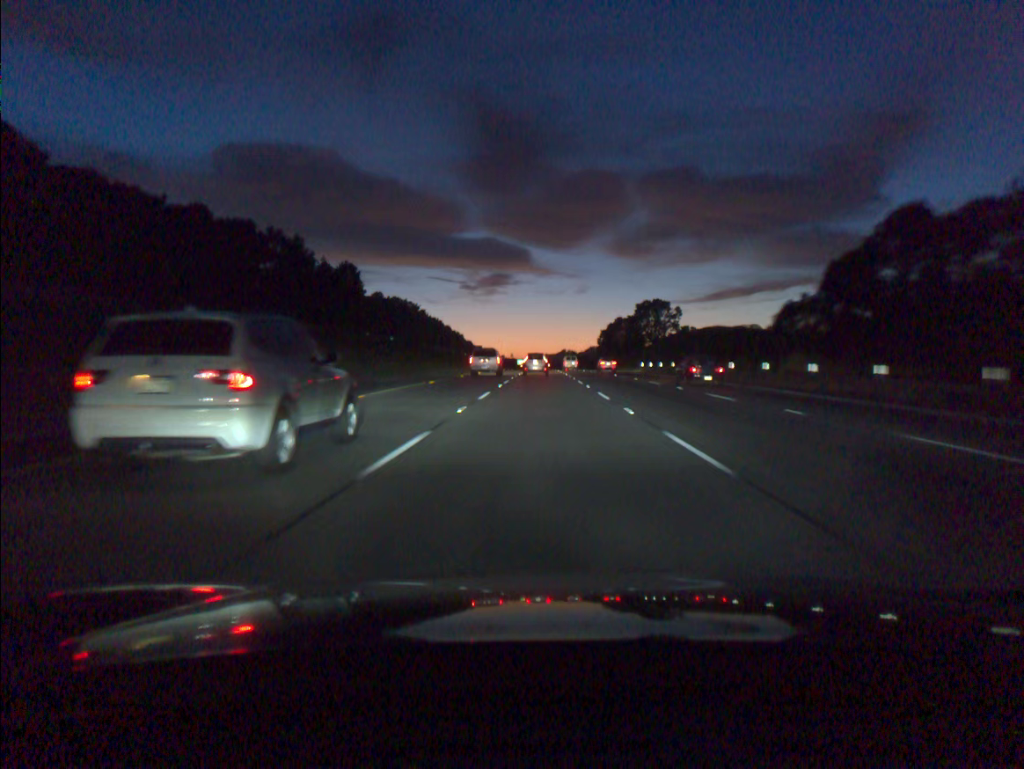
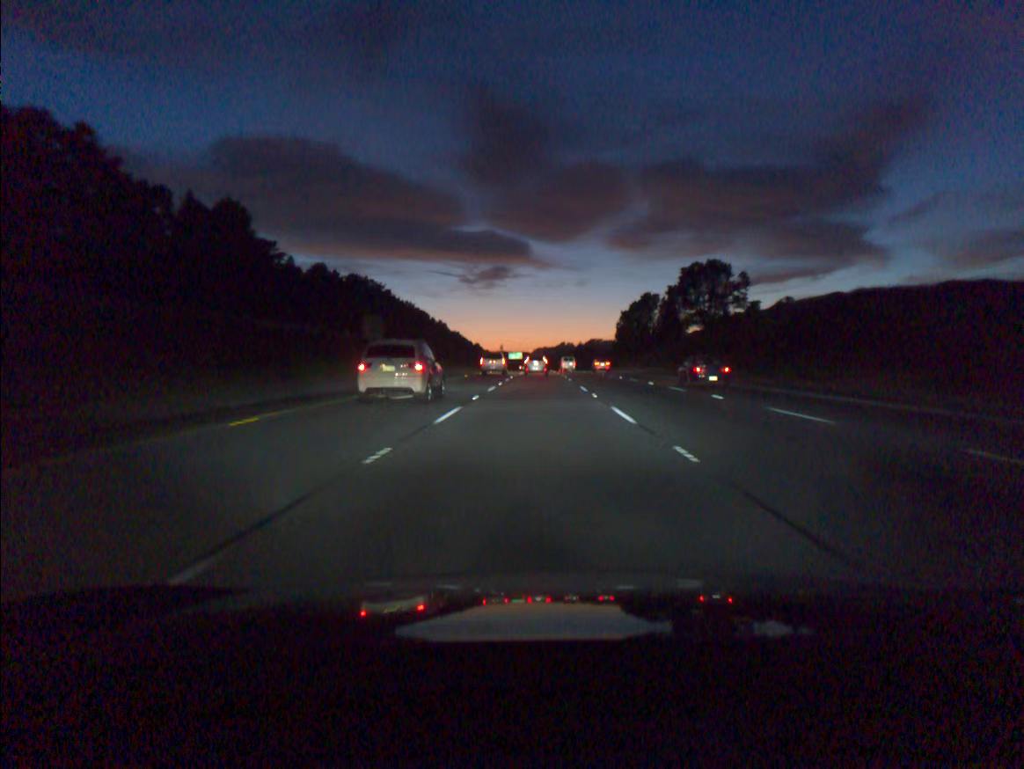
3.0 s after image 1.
(+0.2, +81.2) m; 0°
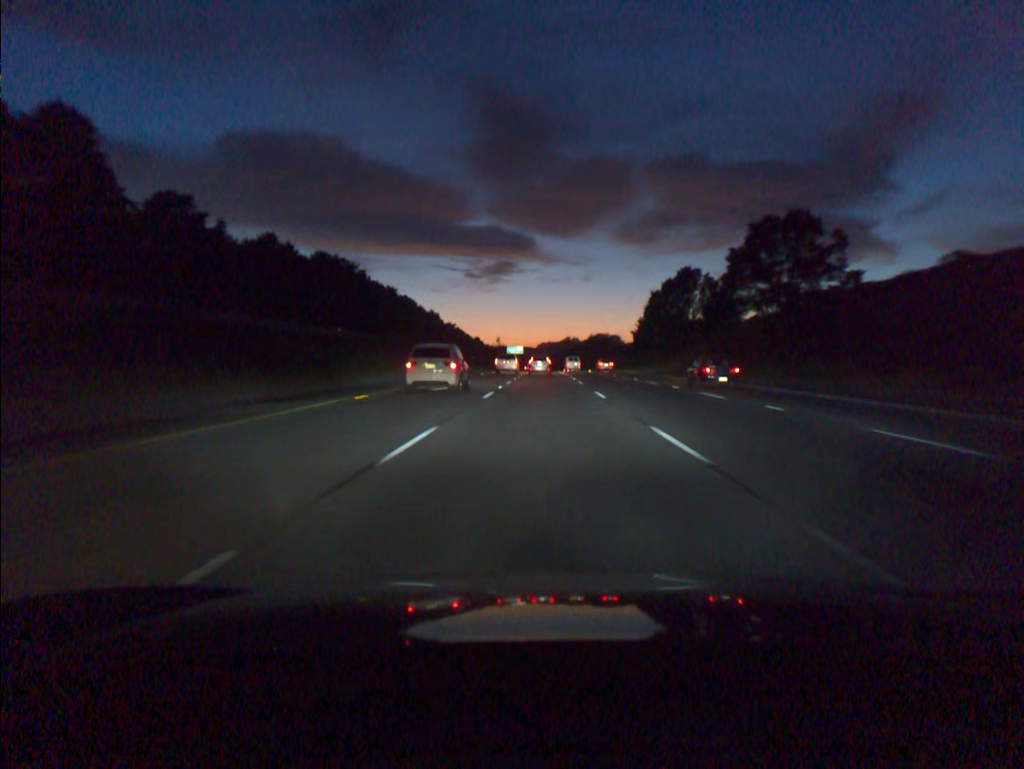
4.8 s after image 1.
(-0.2, +49.2) m; 0°
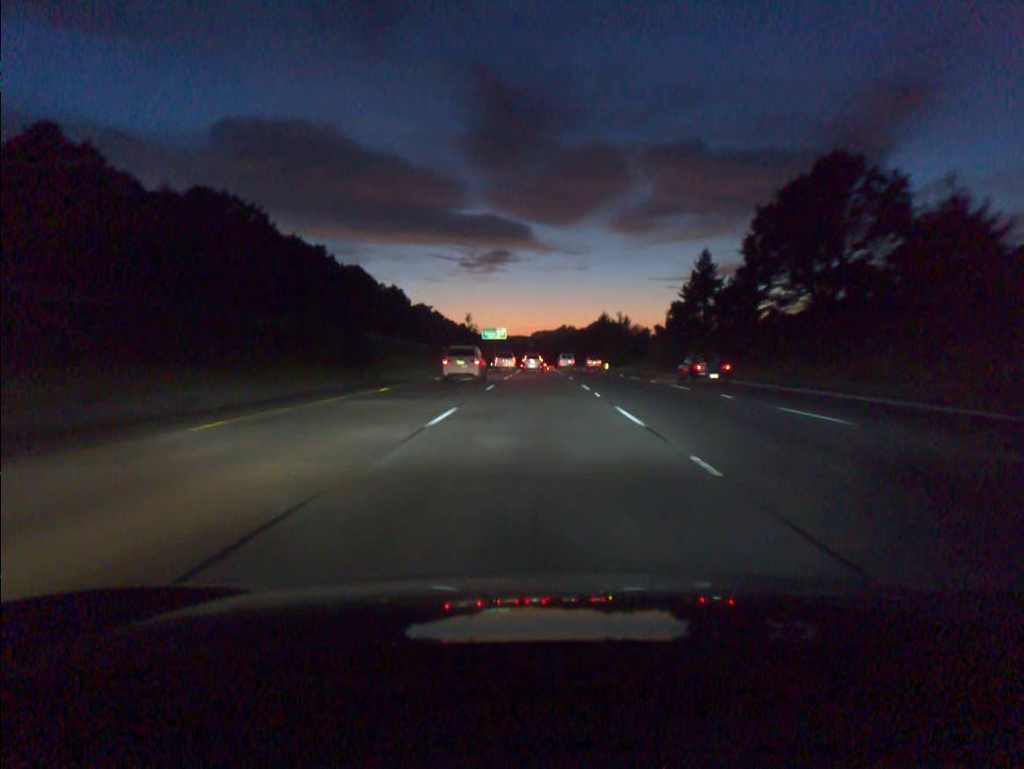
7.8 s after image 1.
(+0.4, +83.3) m; 0°
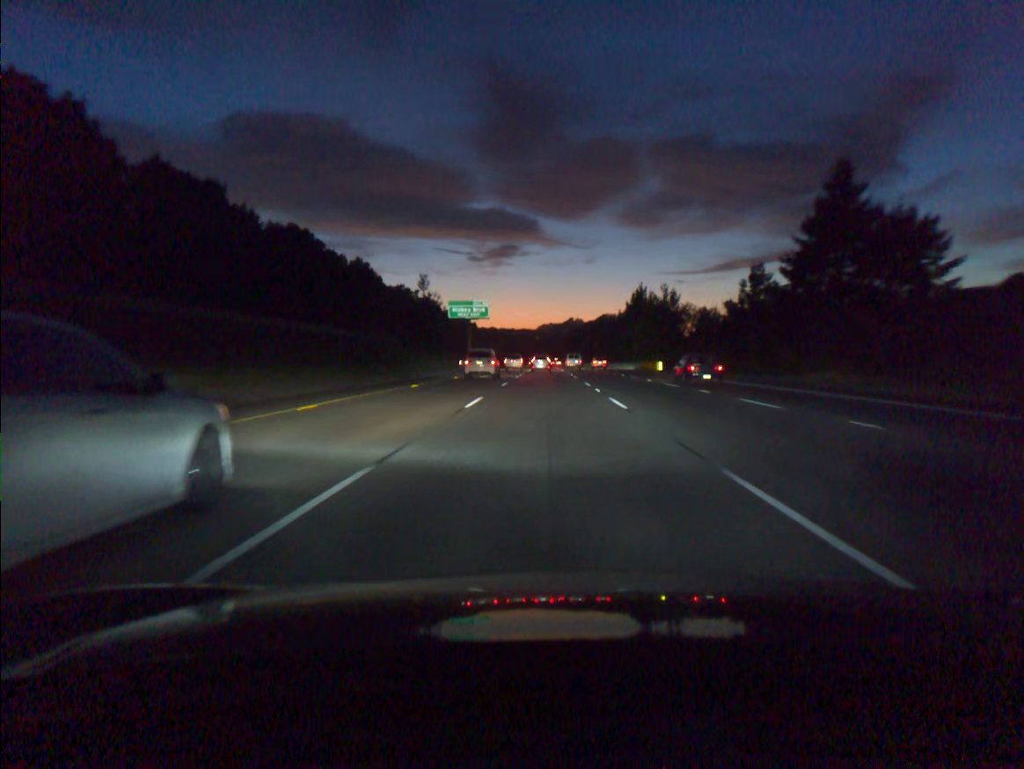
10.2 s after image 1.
(-0.3, +68.2) m; -1°
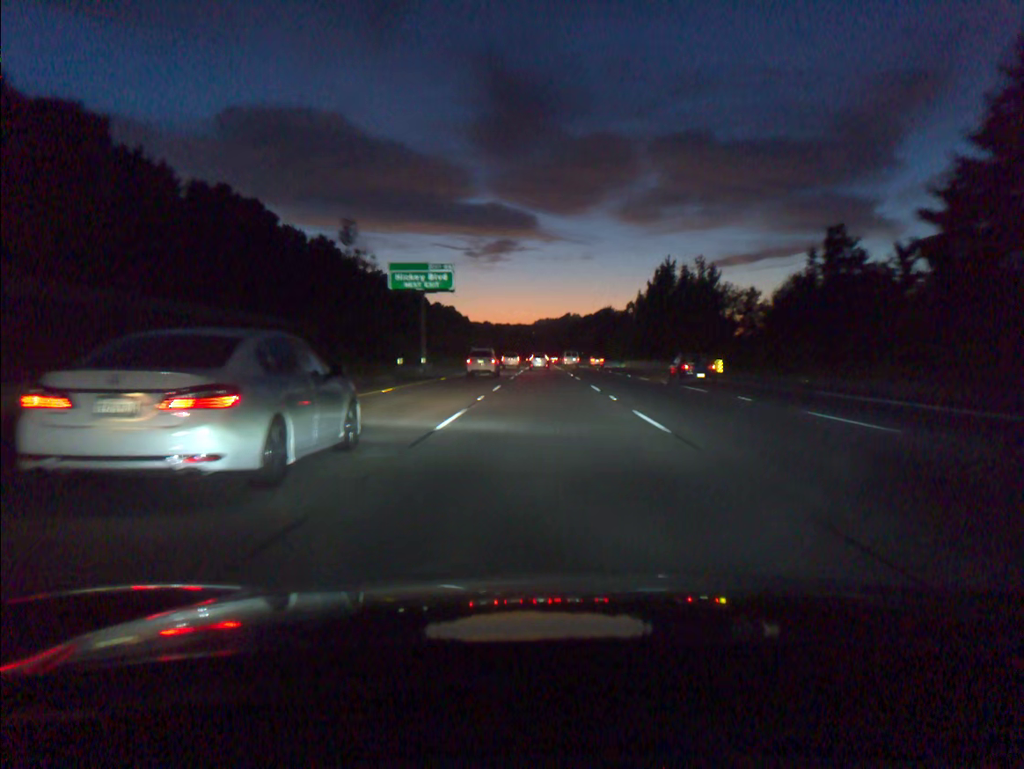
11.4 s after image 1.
(+0.1, +34.8) m; 0°
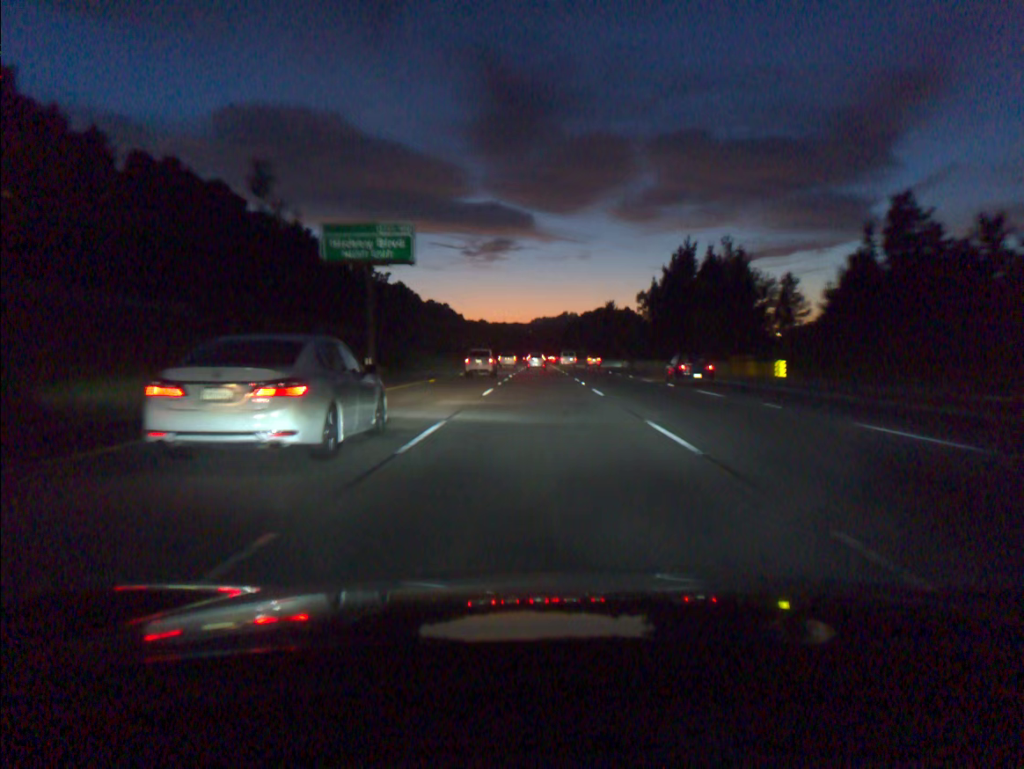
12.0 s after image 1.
(0.0, +17.6) m; 0°
